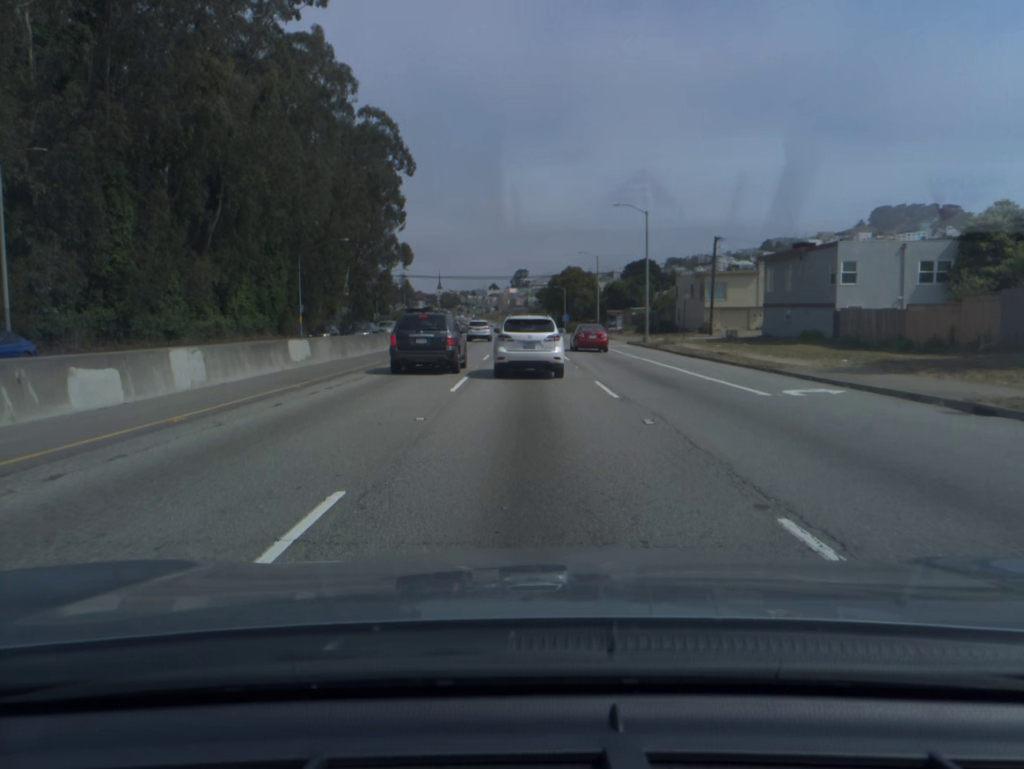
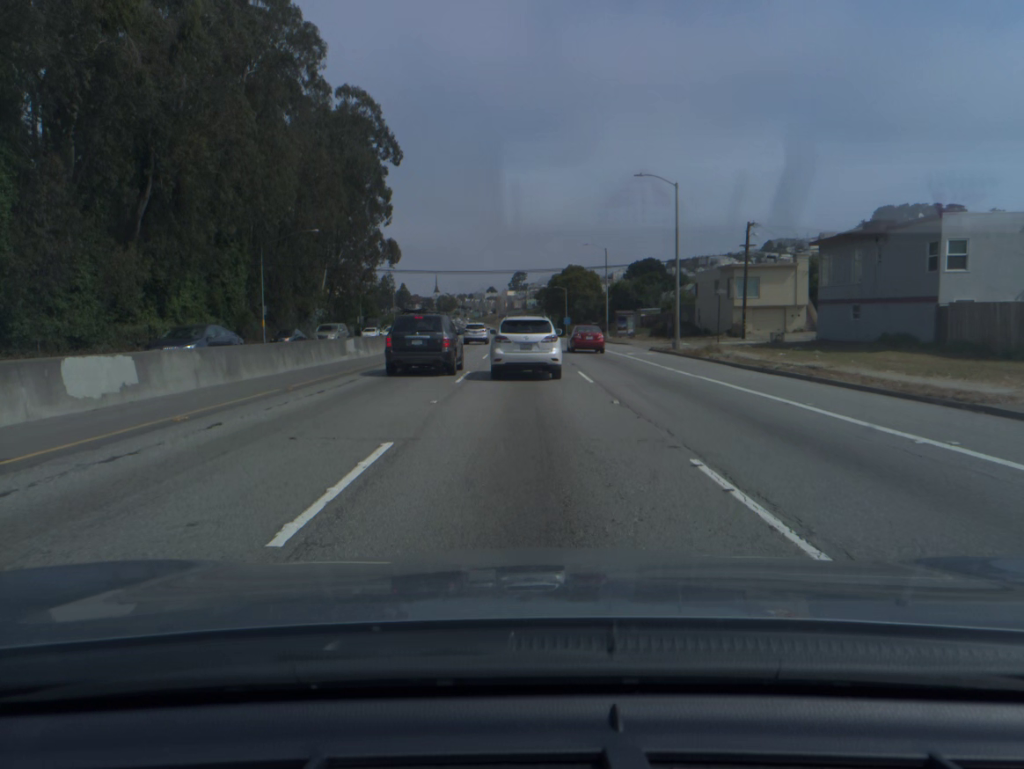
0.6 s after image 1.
(0.0, +11.7) m; 0°
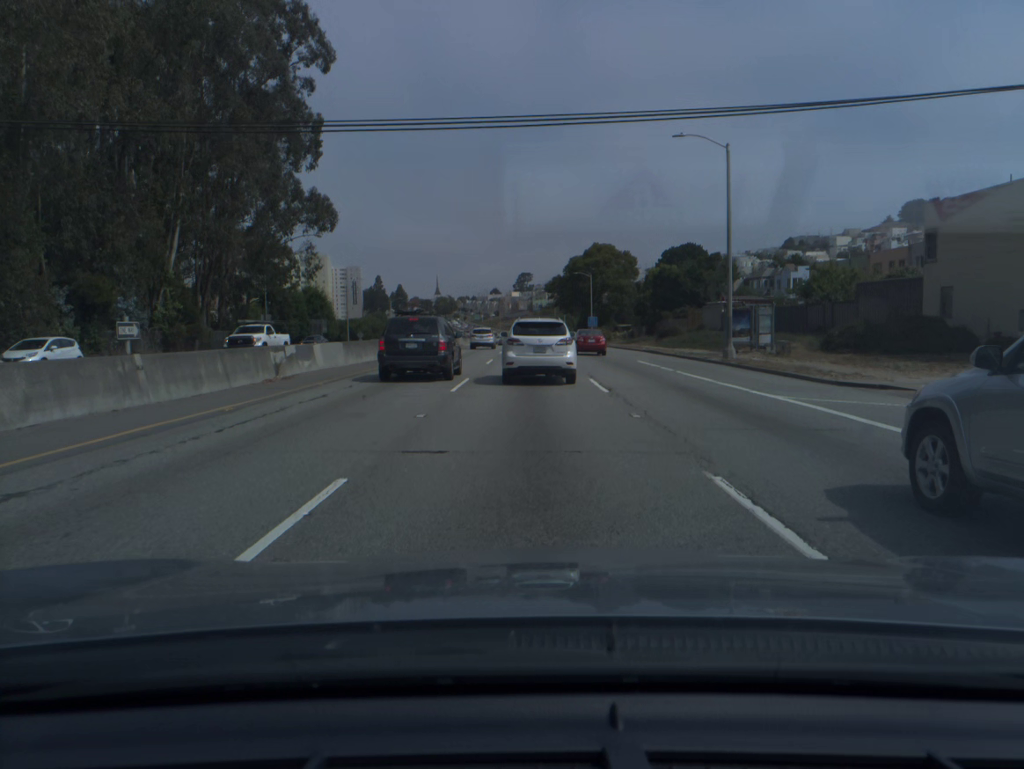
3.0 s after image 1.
(-0.2, +46.6) m; 0°
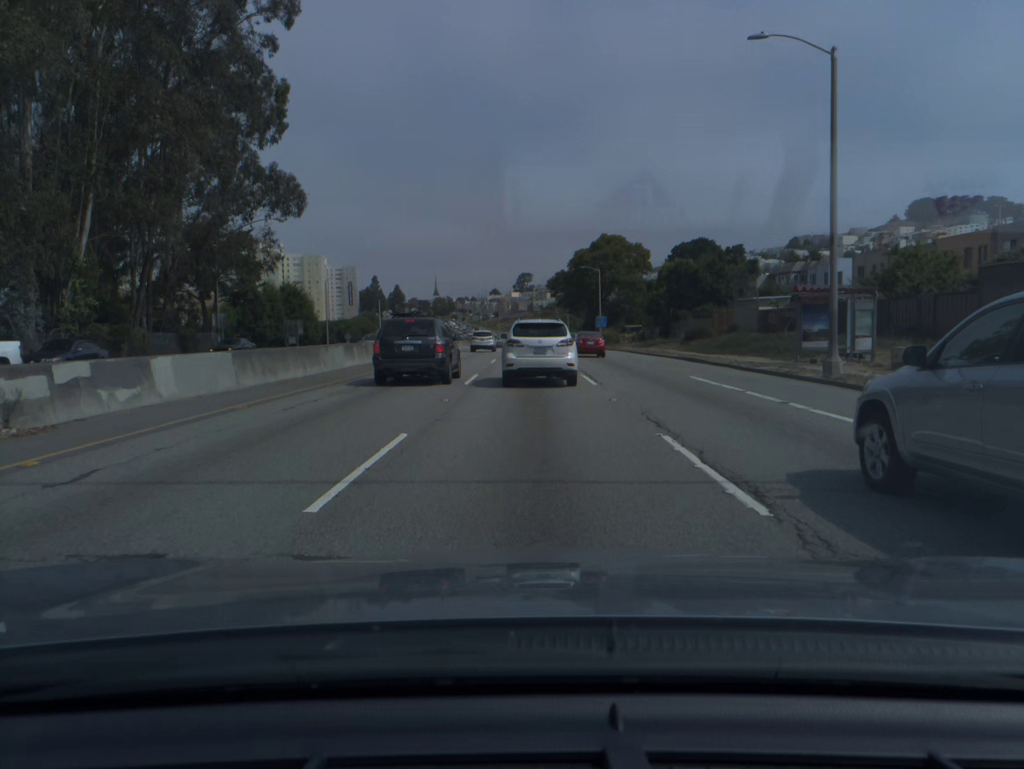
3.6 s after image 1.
(0.0, +11.5) m; 0°
